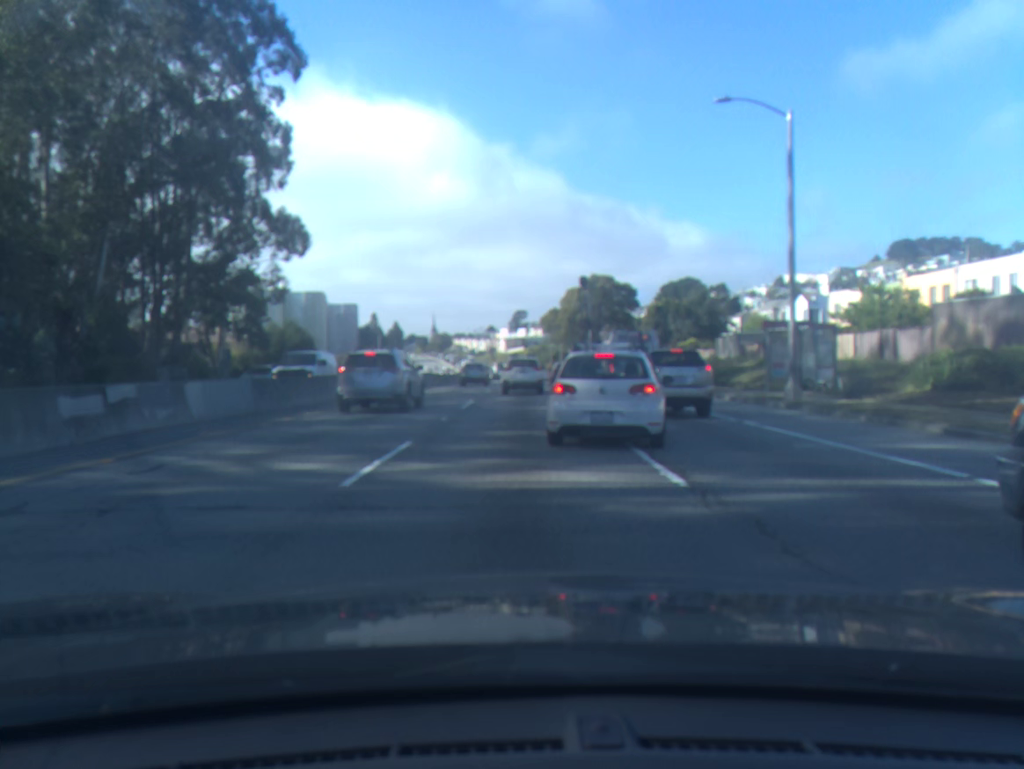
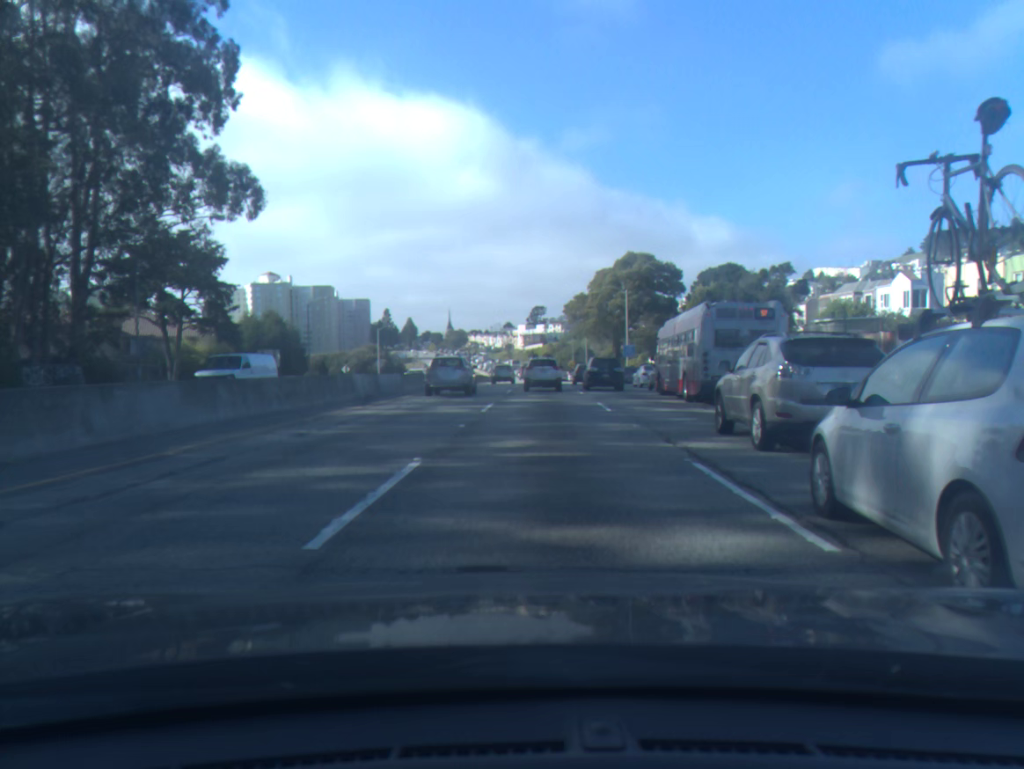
(-0.1, +17.3) m; -1°
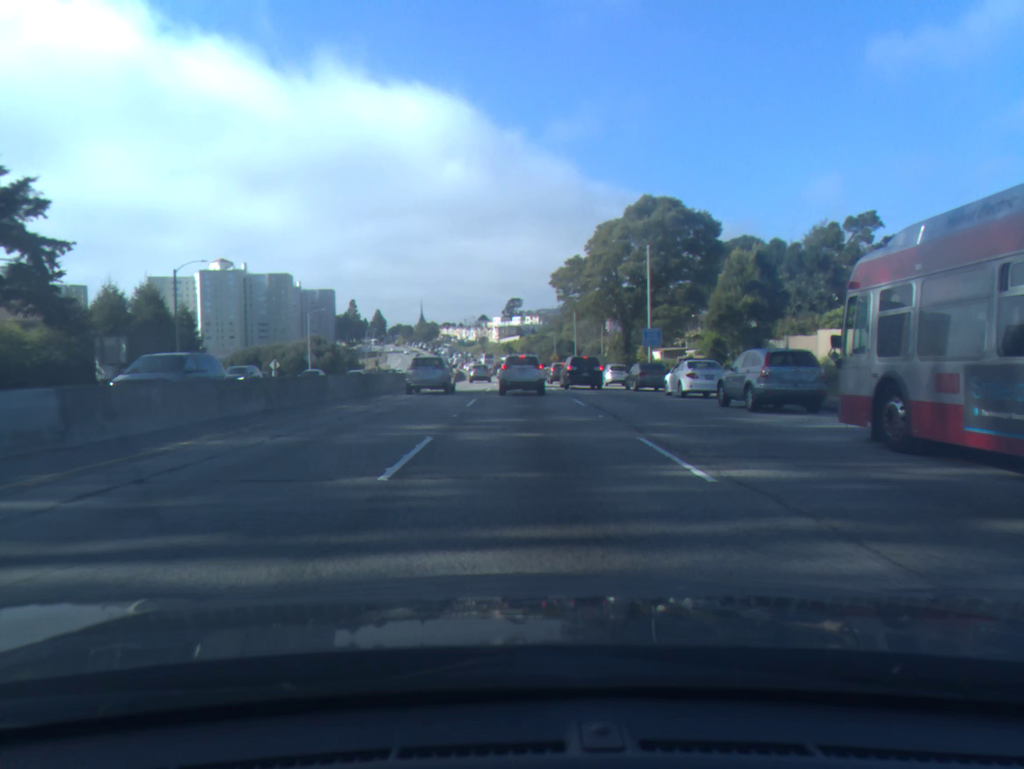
(+0.7, +26.5) m; +2°
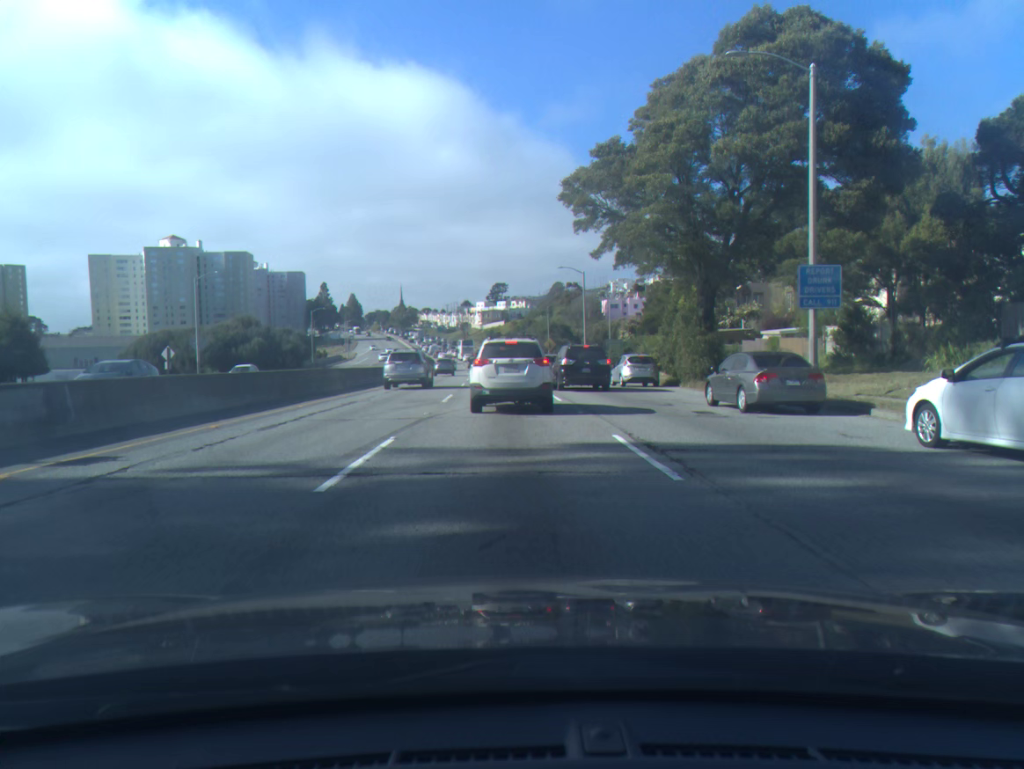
(+0.2, +30.3) m; +2°
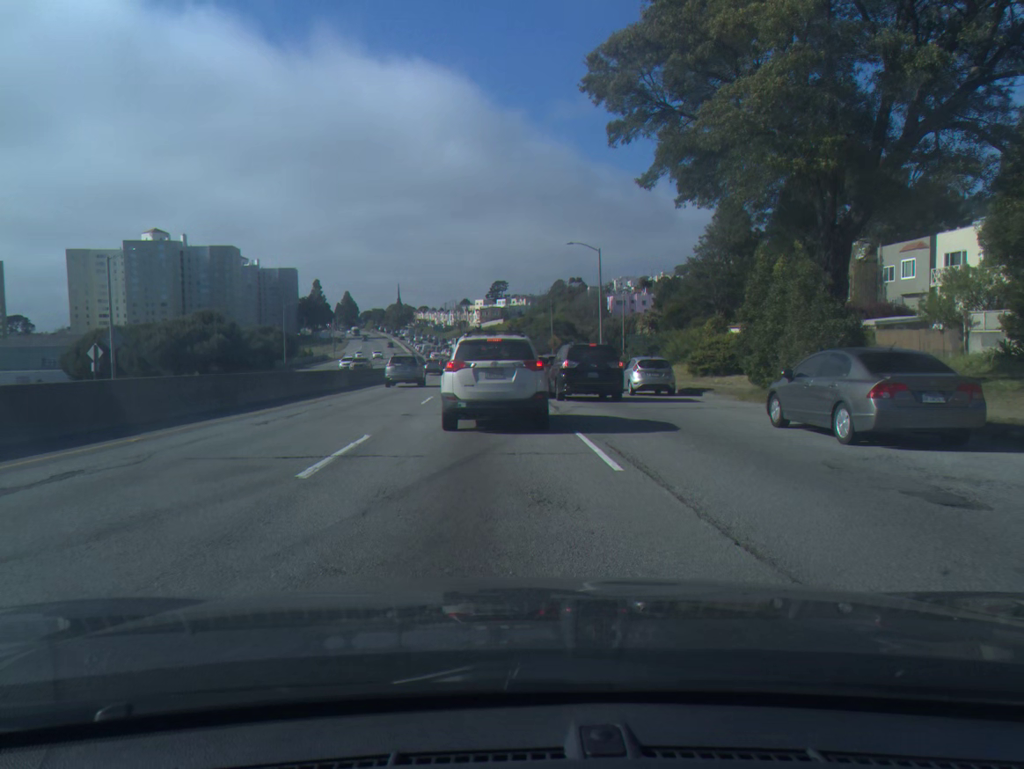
(+0.1, +13.9) m; 0°
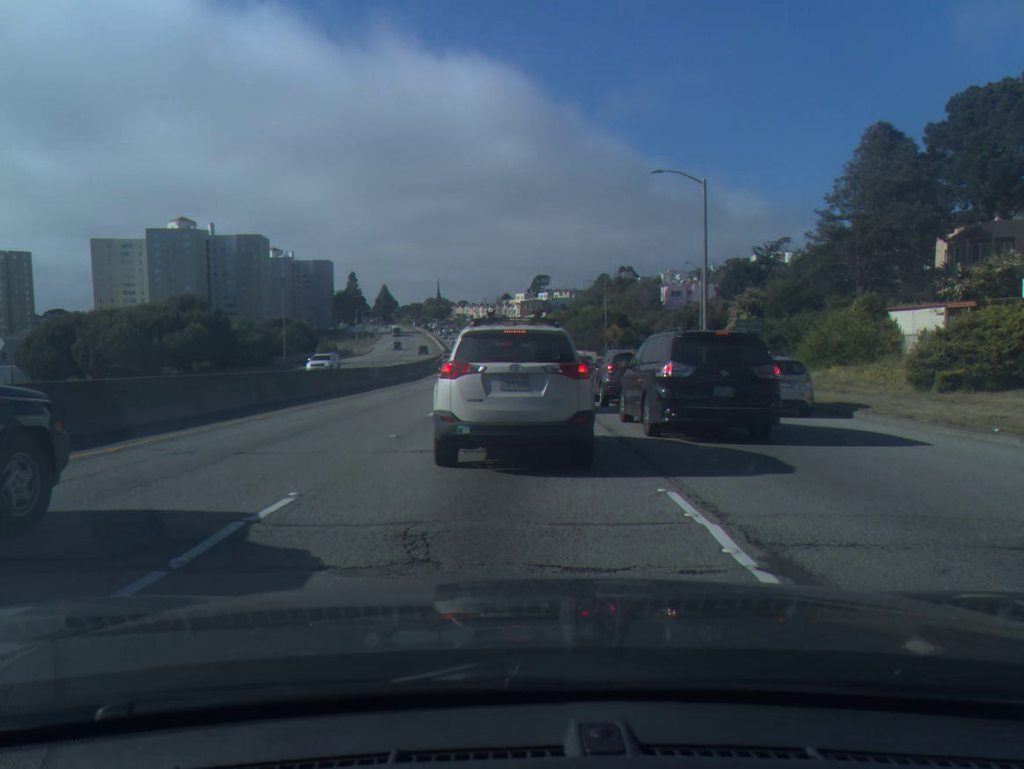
(-0.5, +20.0) m; -3°
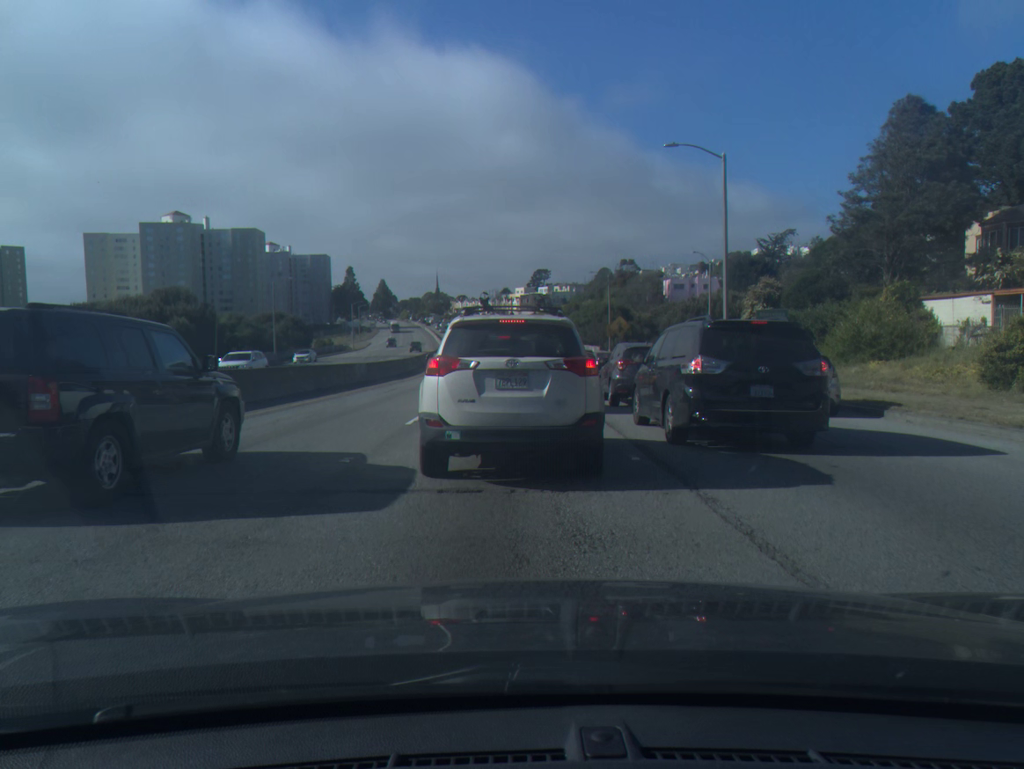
(0.0, +3.4) m; 0°
